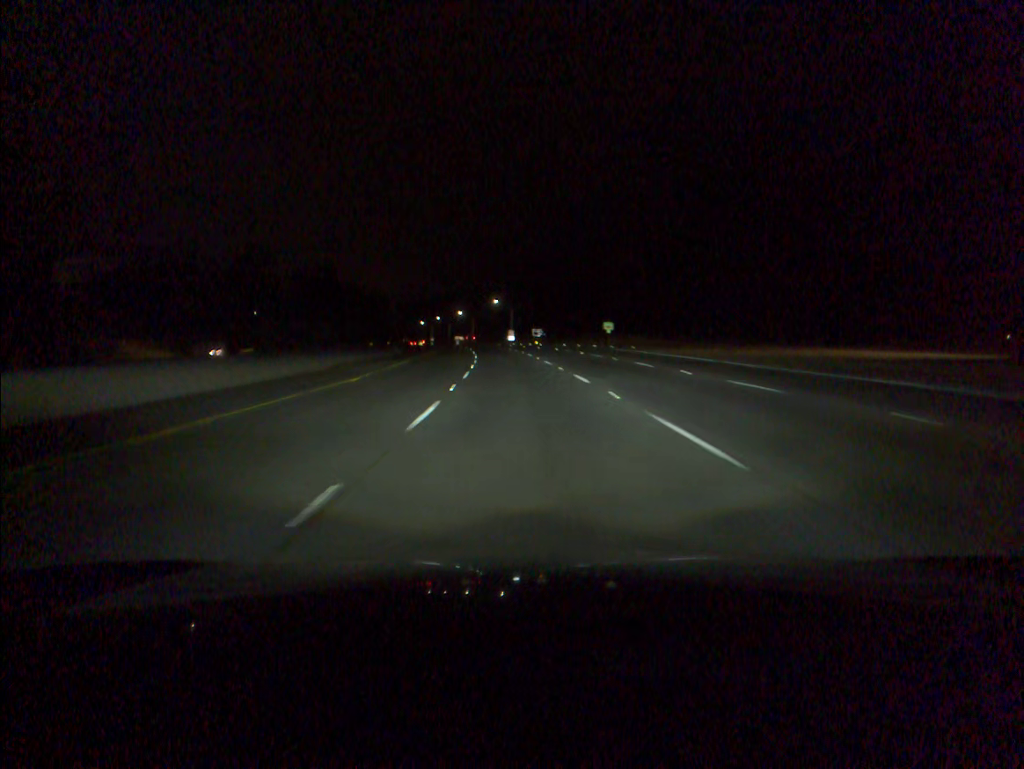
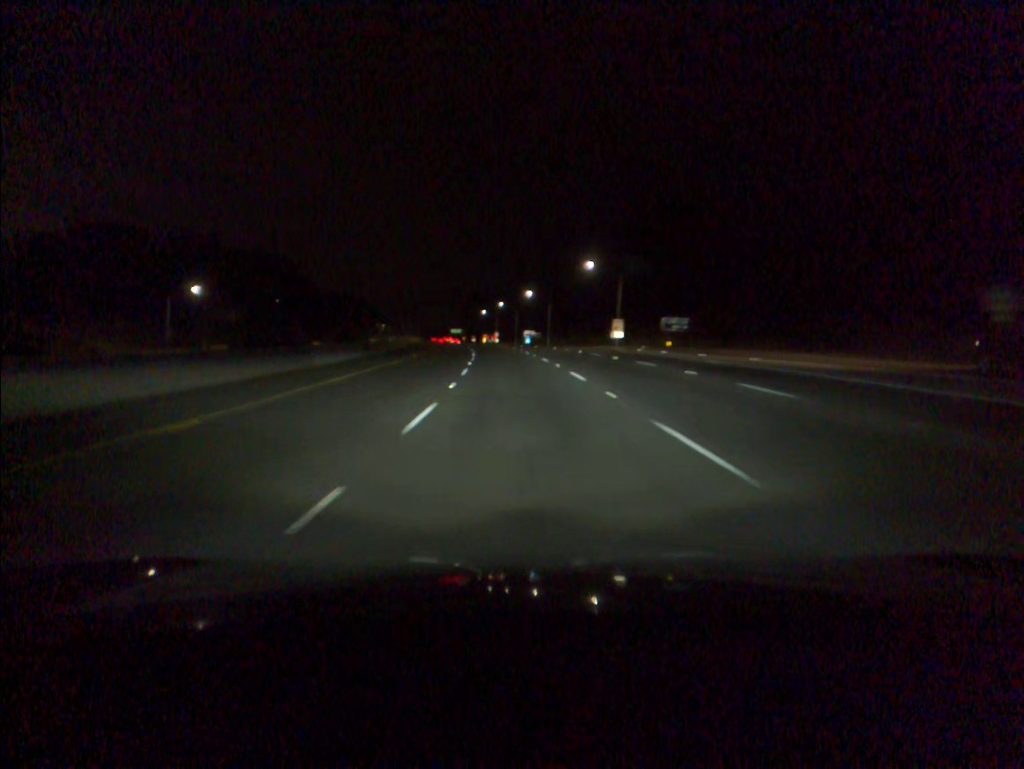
(-4.4, +87.7) m; -6°
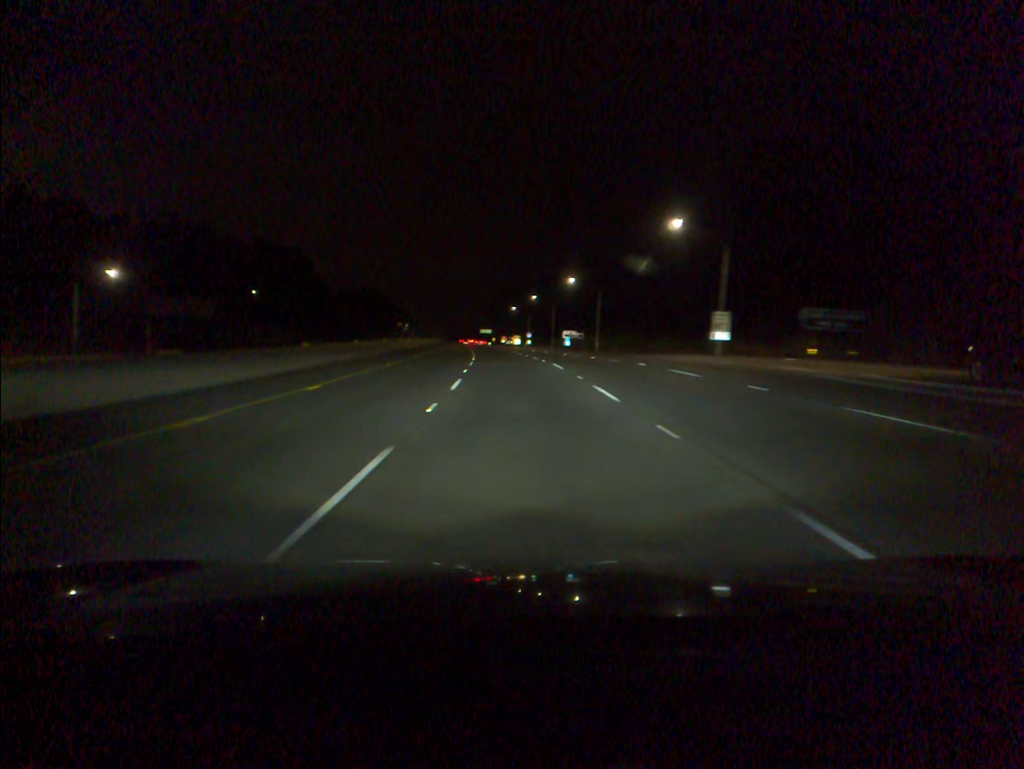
(-0.8, +35.1) m; -2°
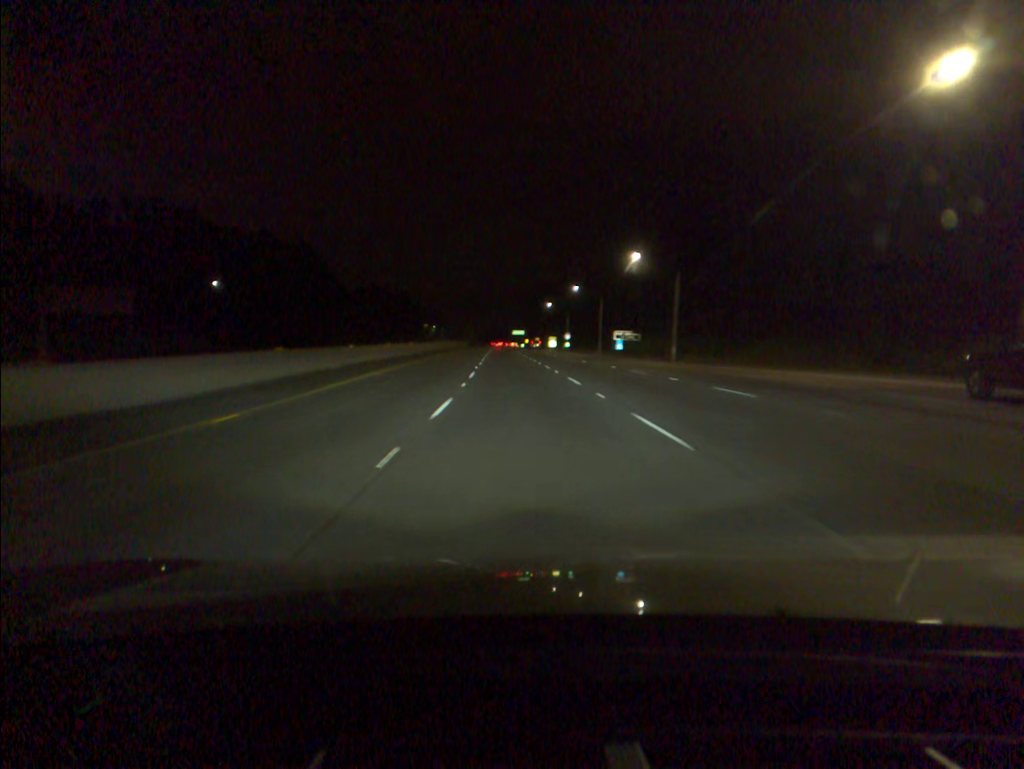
(-0.8, +35.1) m; -2°
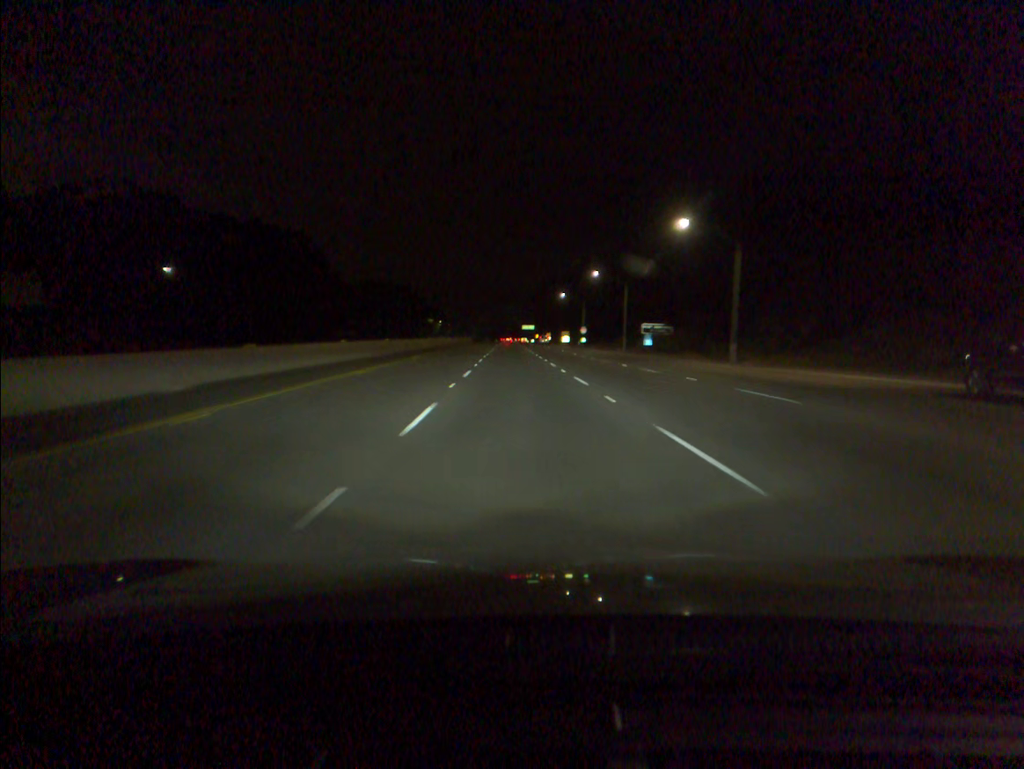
(-0.1, +17.6) m; -1°
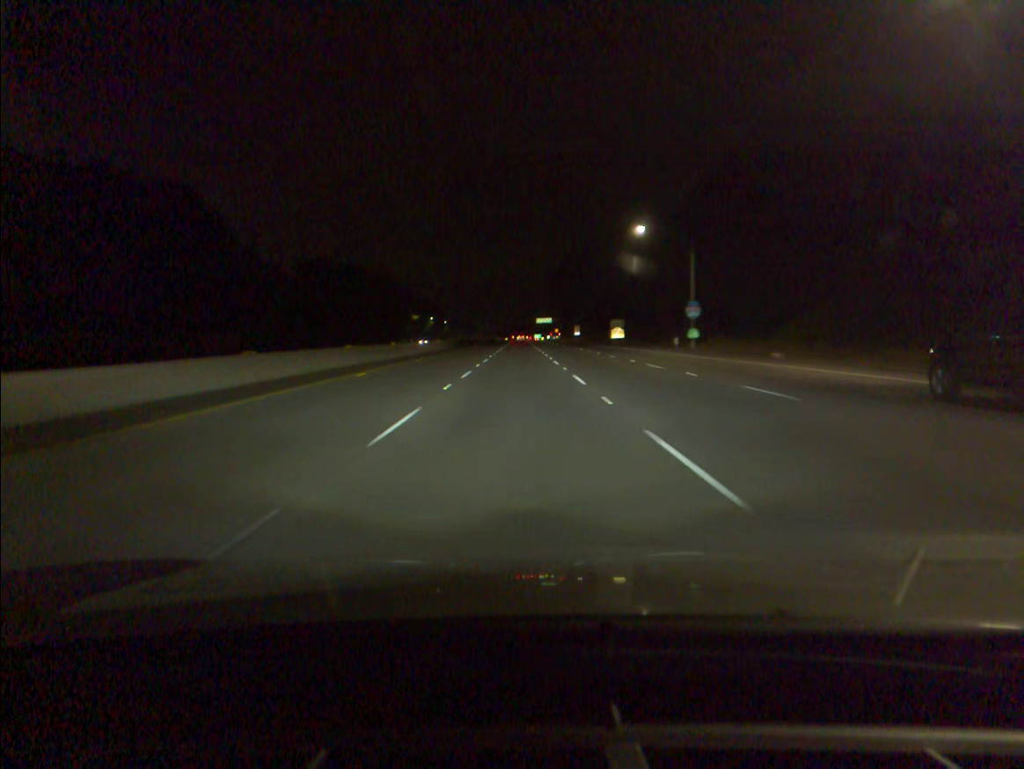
(-1.2, +88.0) m; -1°
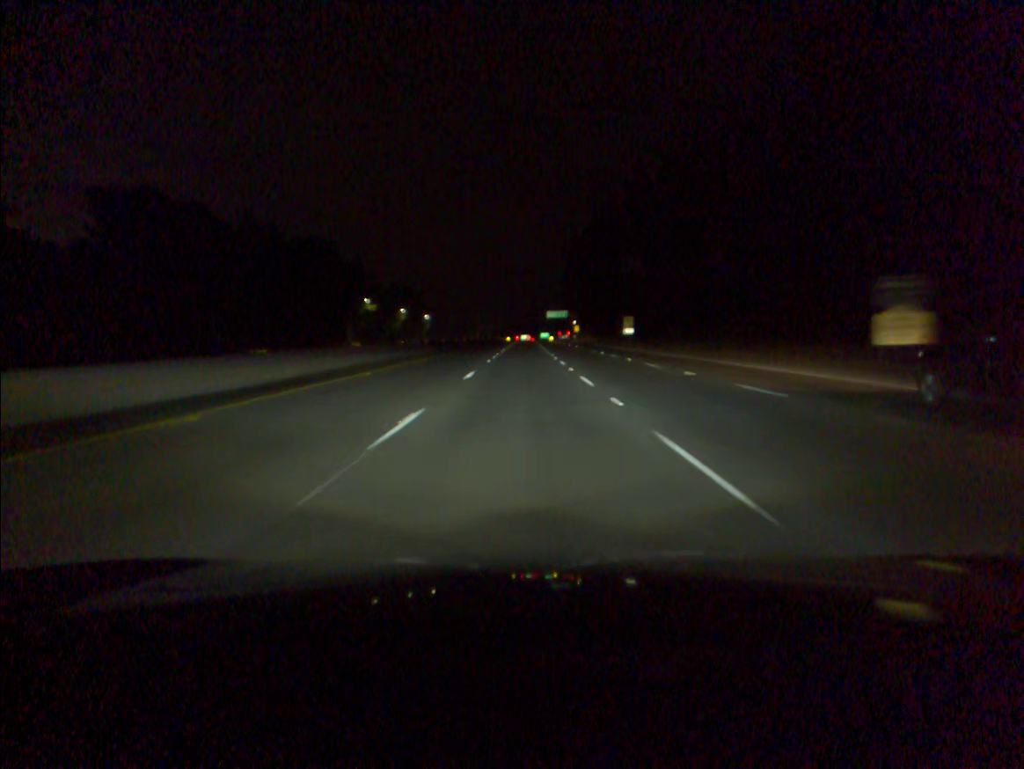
(-0.4, +87.8) m; 0°
